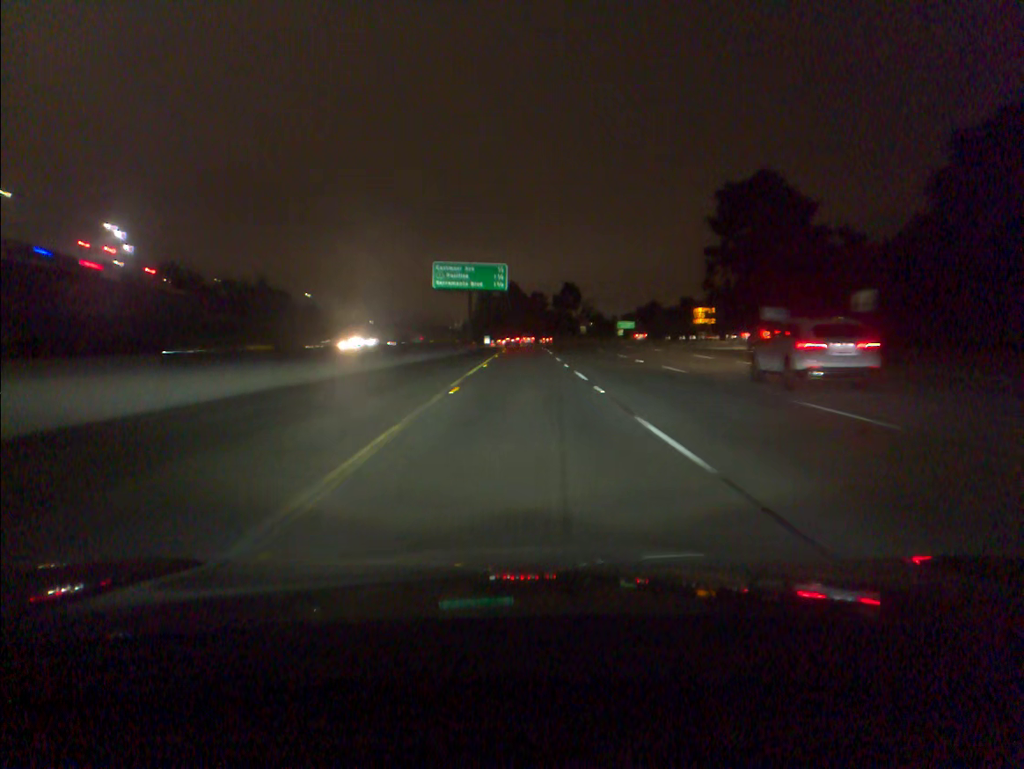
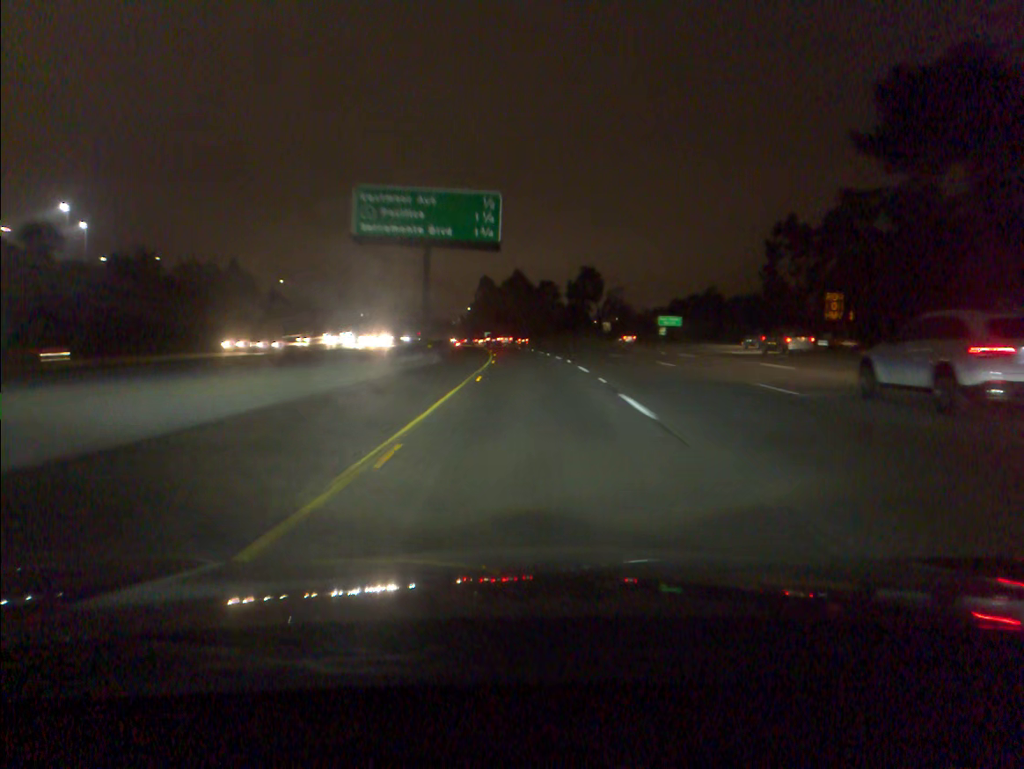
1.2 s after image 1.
(0.0, +39.0) m; 0°
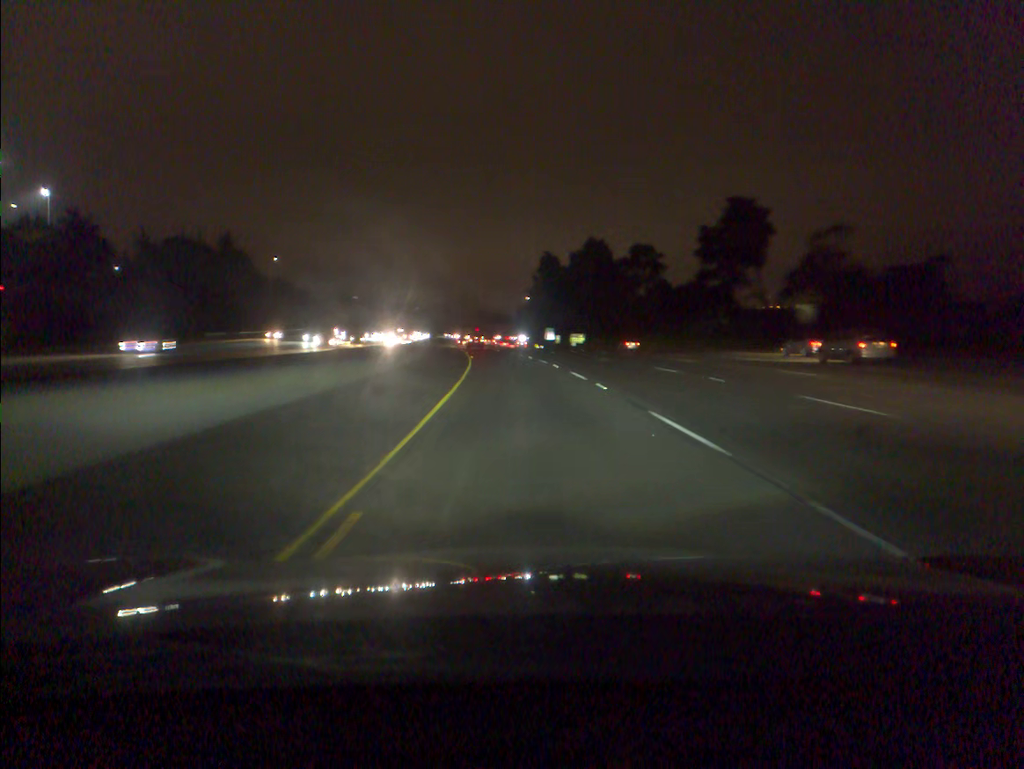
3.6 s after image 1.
(-2.0, +76.4) m; -5°
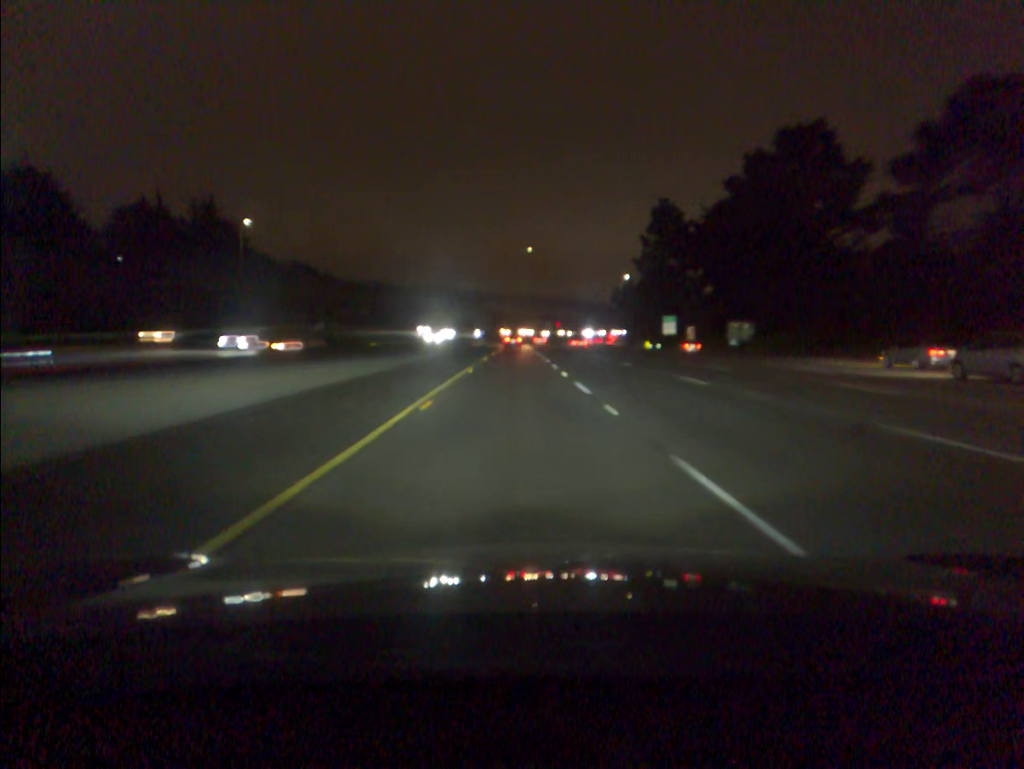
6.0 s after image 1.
(-4.4, +77.6) m; -6°
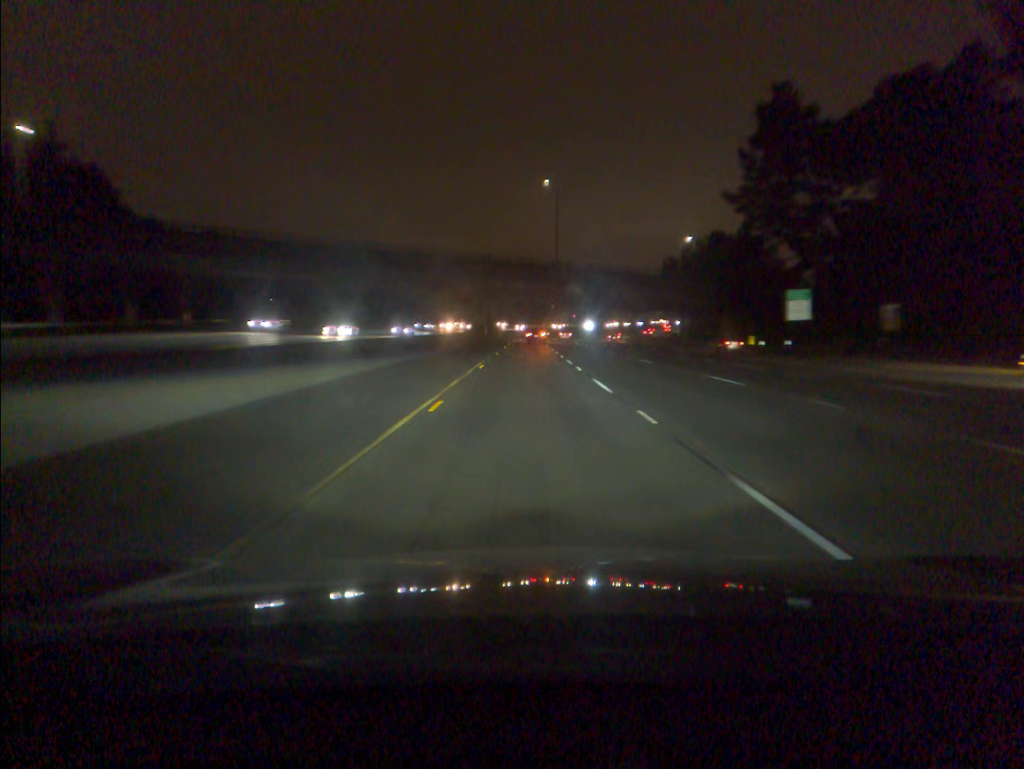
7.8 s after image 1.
(-0.8, +59.7) m; -1°
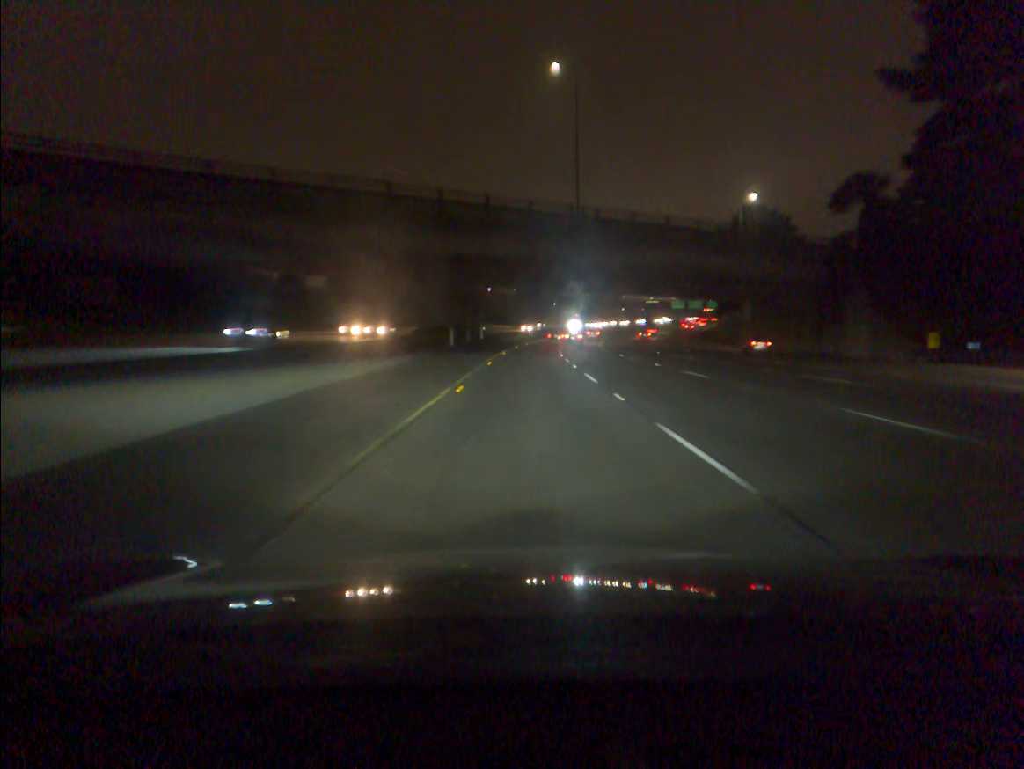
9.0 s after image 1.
(0.0, +39.6) m; 0°
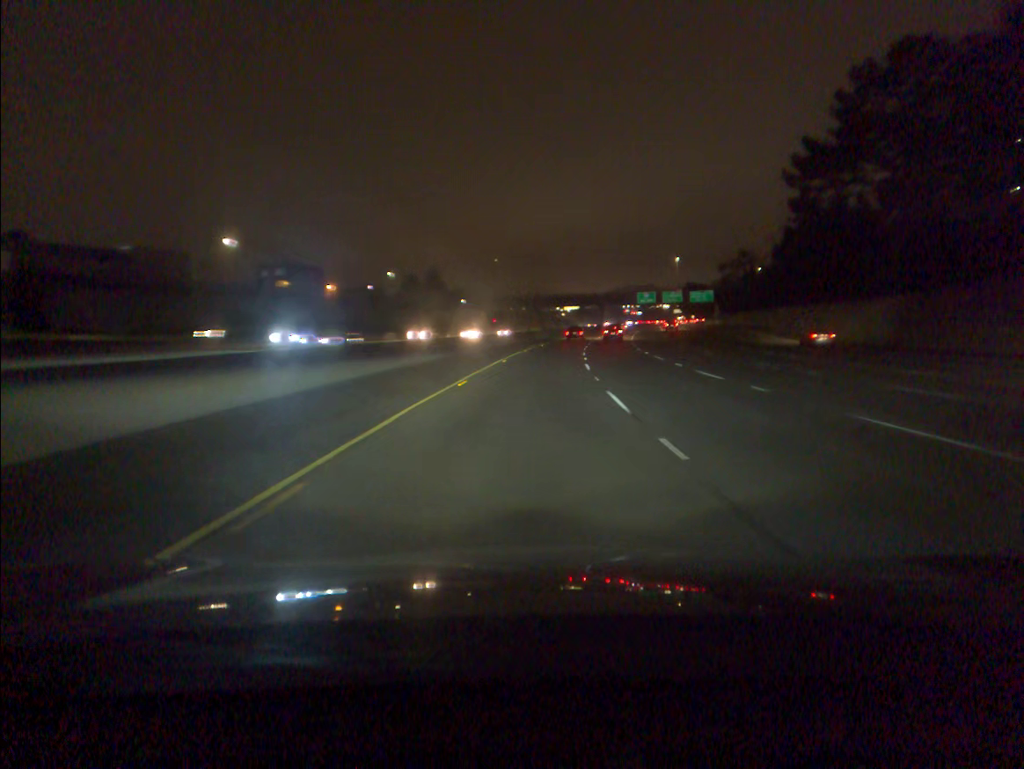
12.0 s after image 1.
(+4.0, +99.5) m; +6°
